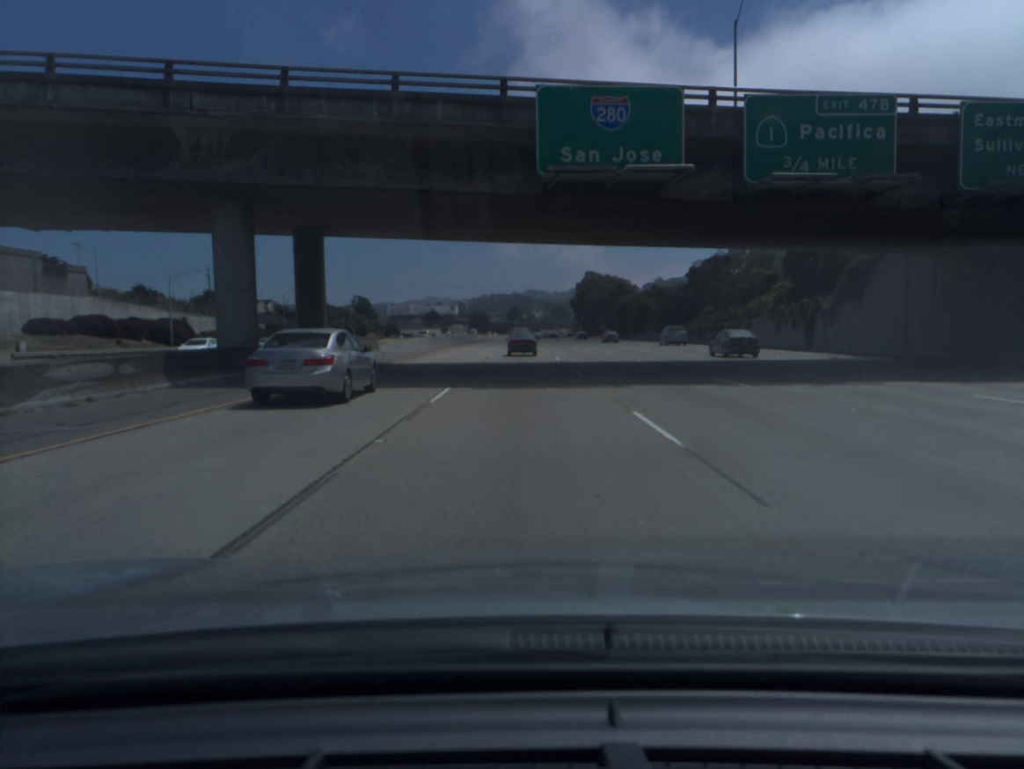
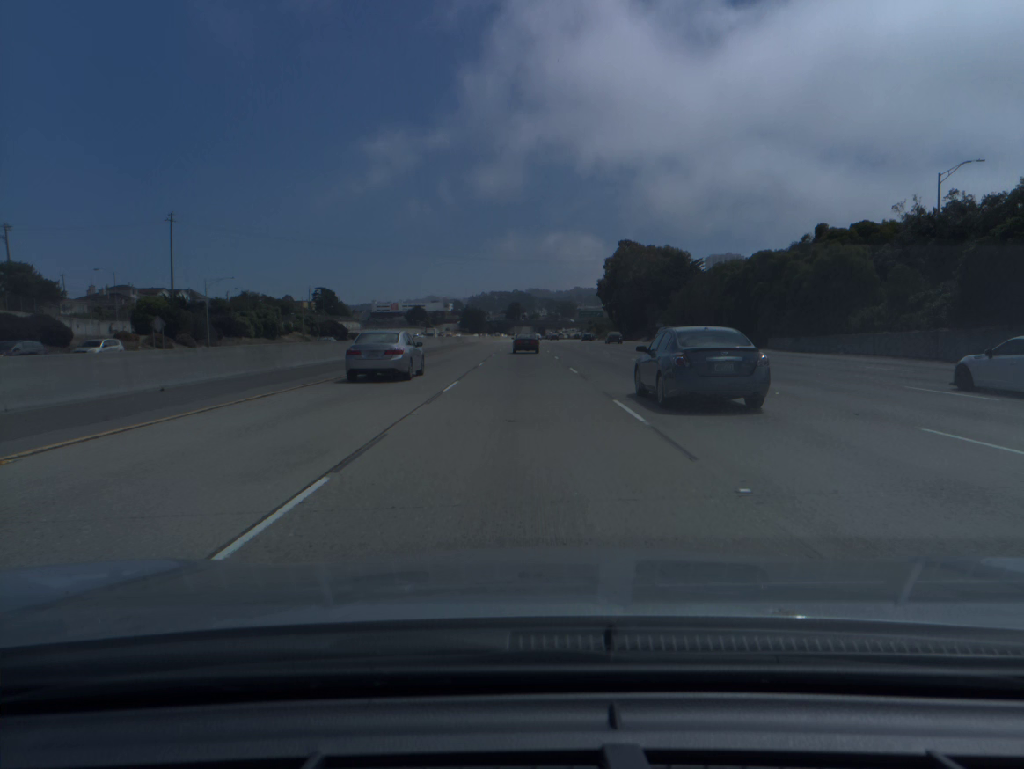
(-0.2, +84.7) m; 0°
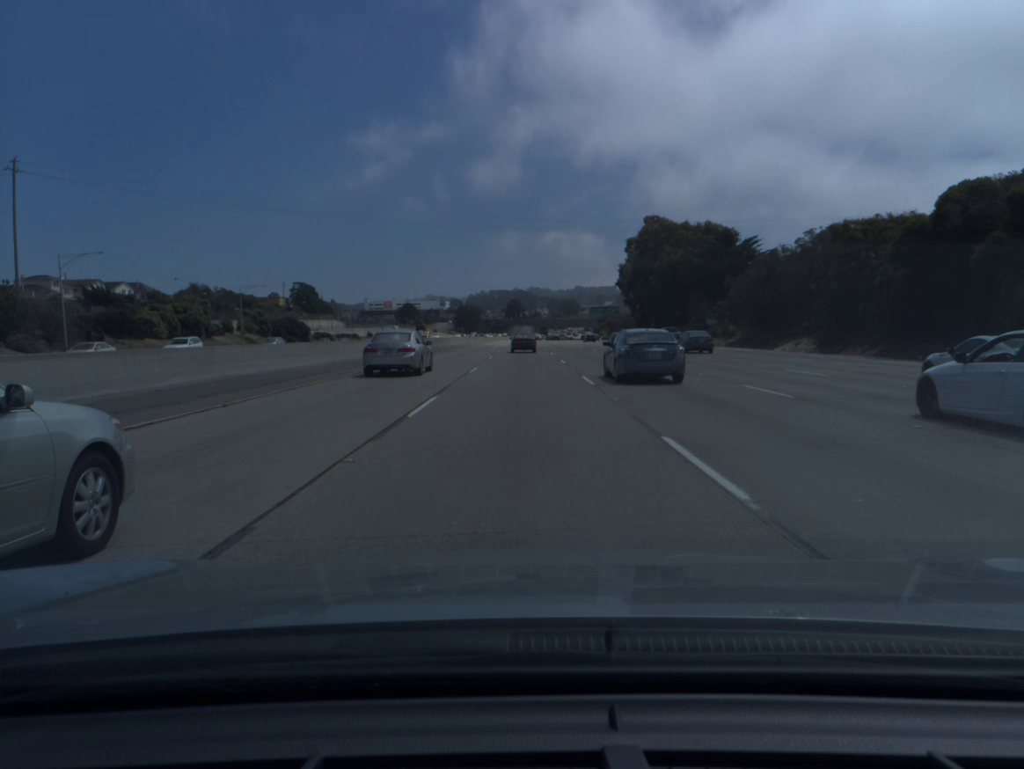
(0.0, +34.8) m; 0°
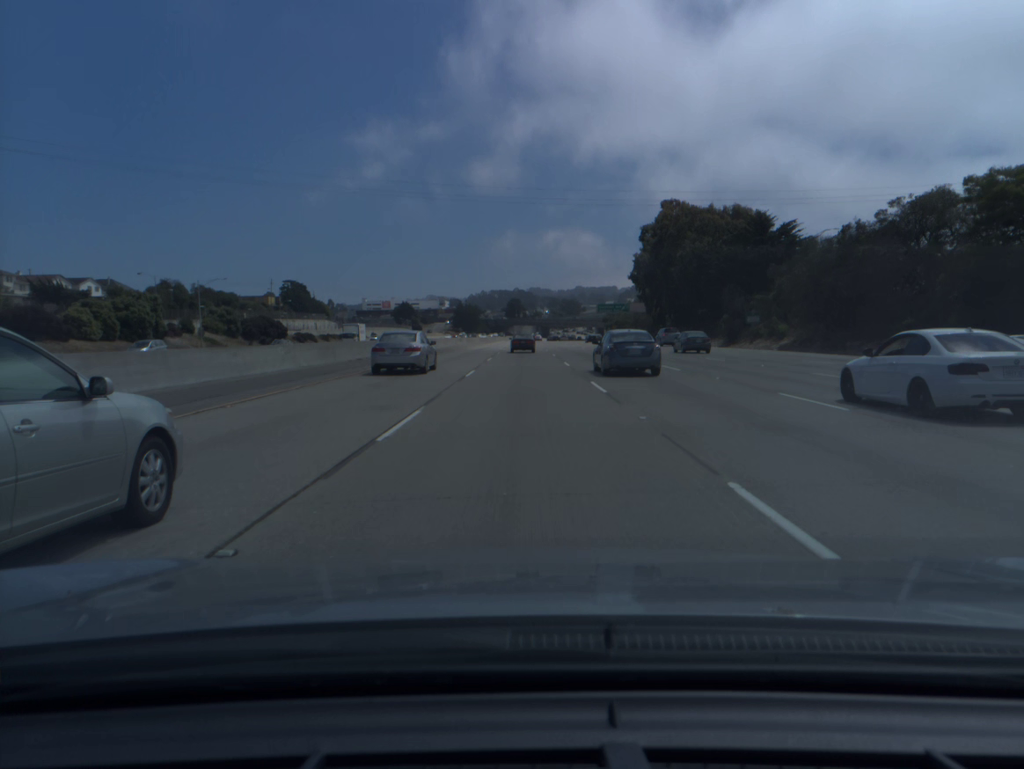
(0.0, +17.5) m; 0°
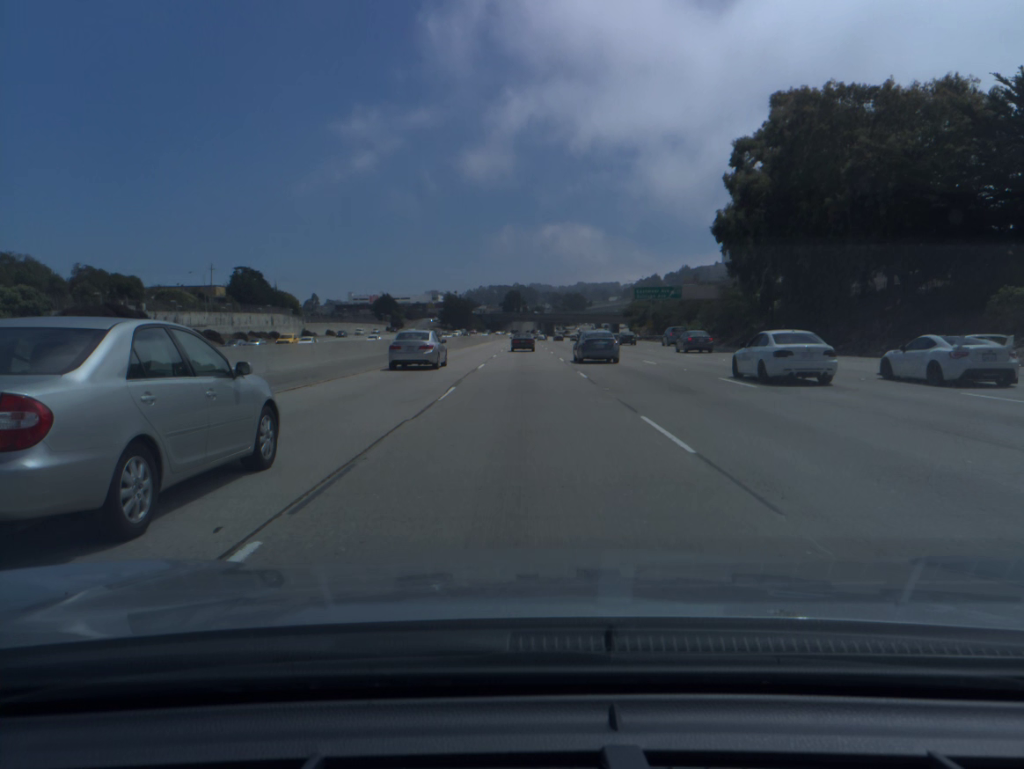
(0.0, +52.8) m; 0°
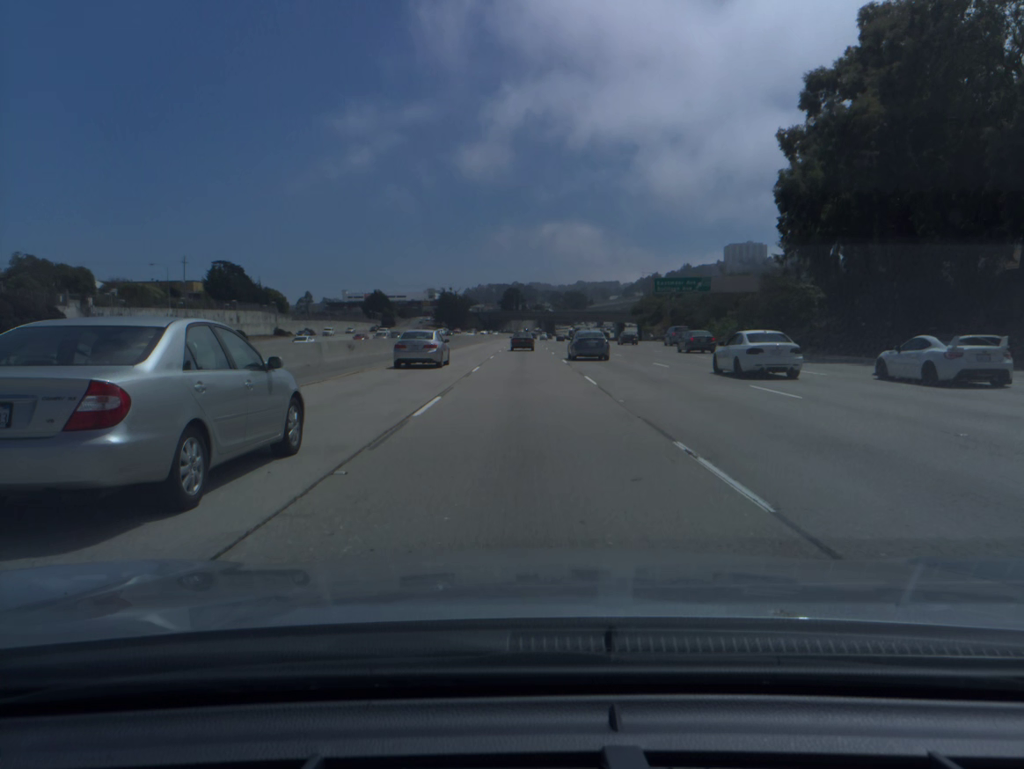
(0.0, +17.7) m; 0°
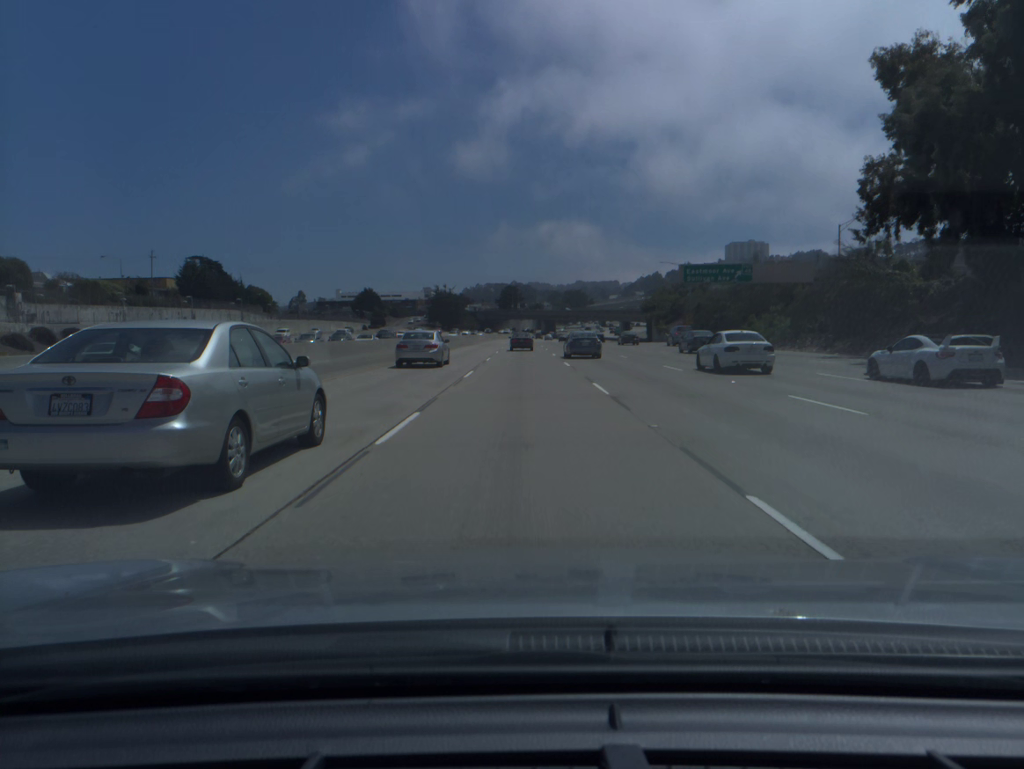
(0.0, +17.8) m; 0°
